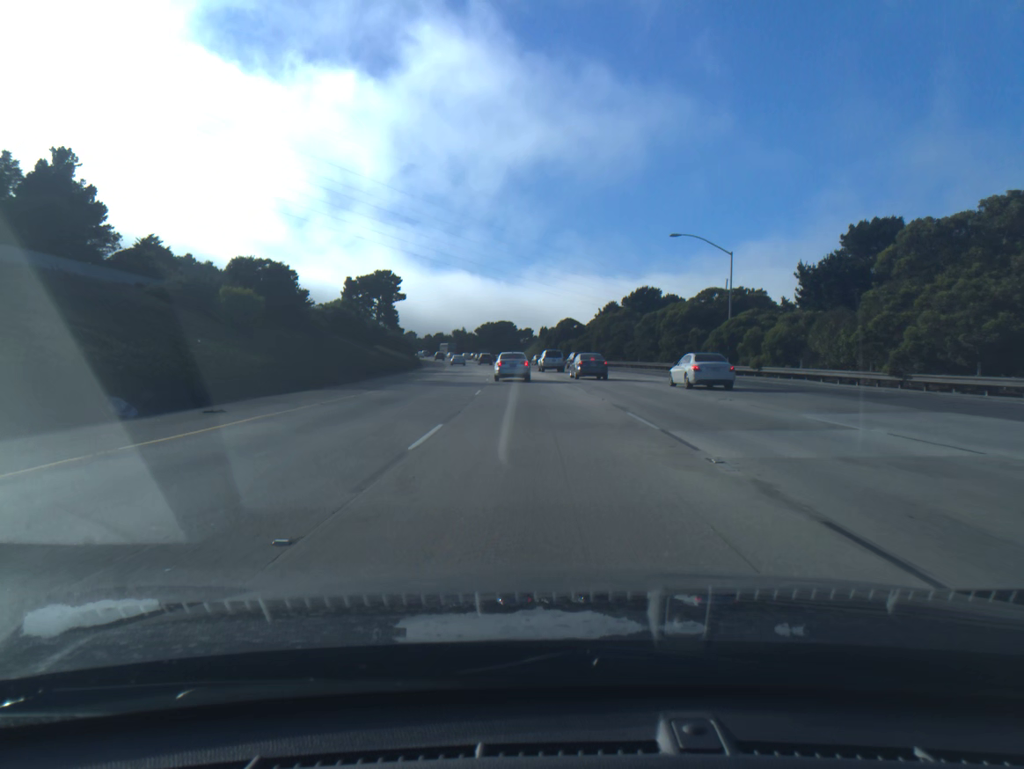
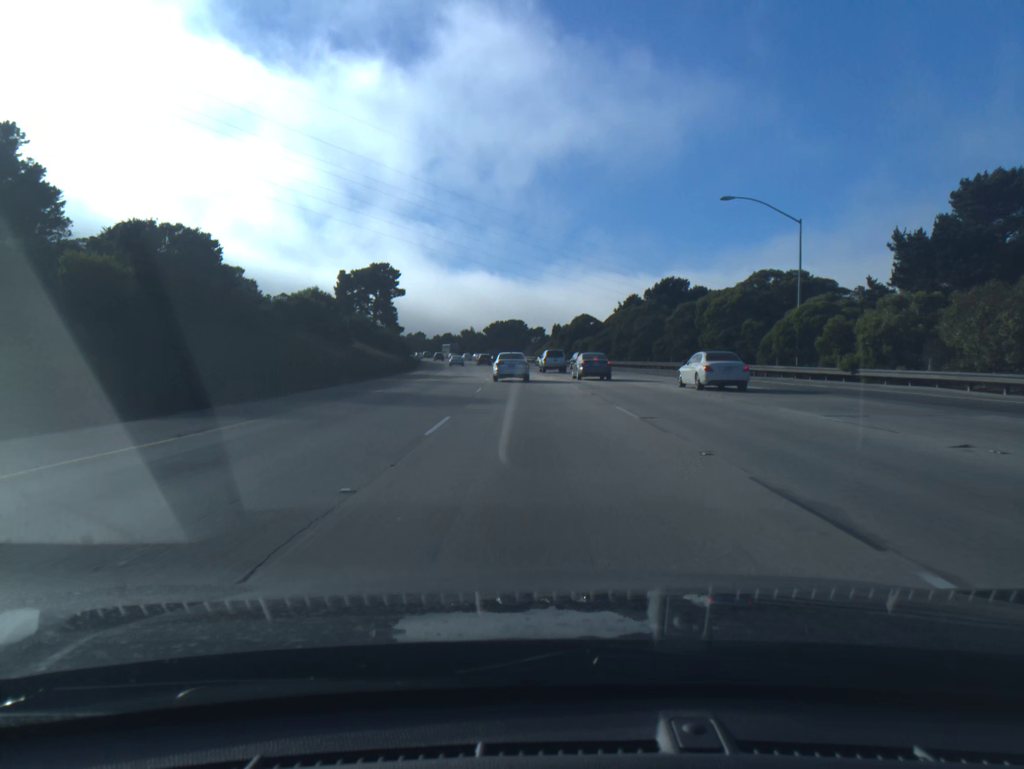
(-0.1, +12.7) m; -1°
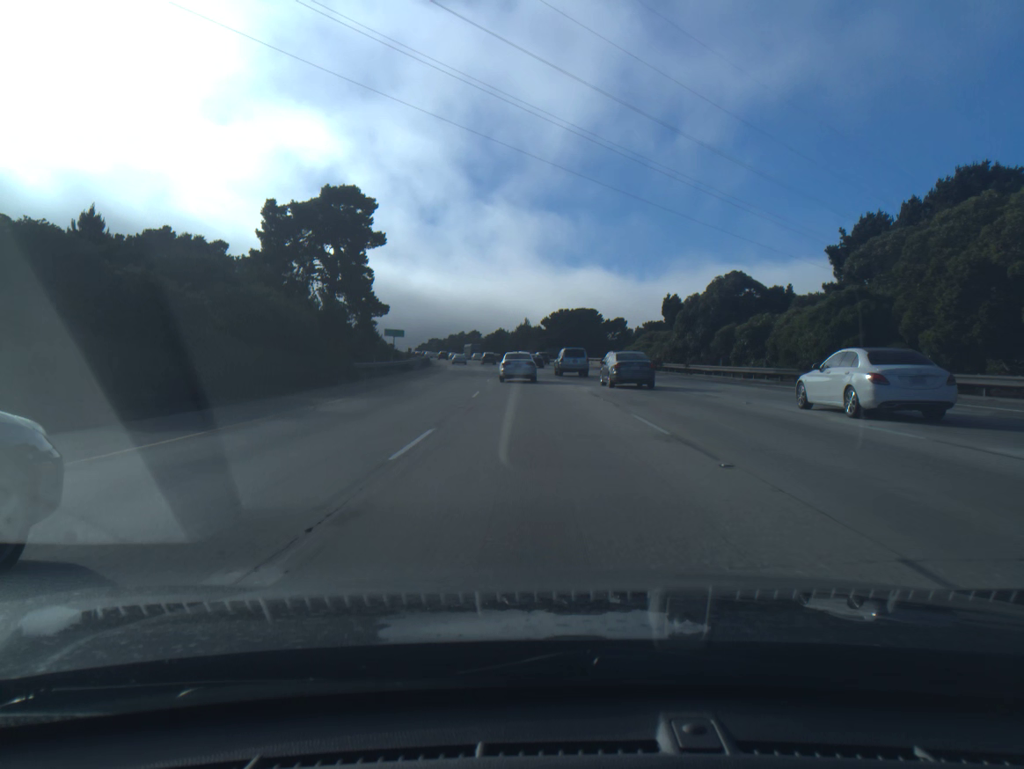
(-2.6, +61.3) m; -5°
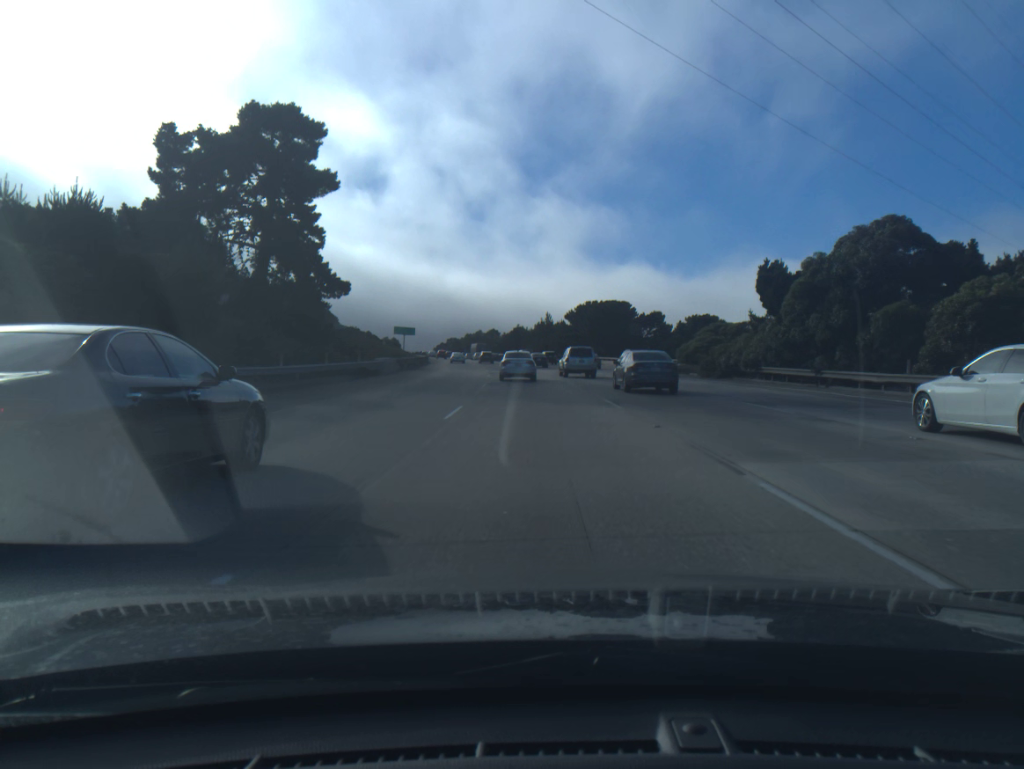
(-0.3, +23.3) m; -2°
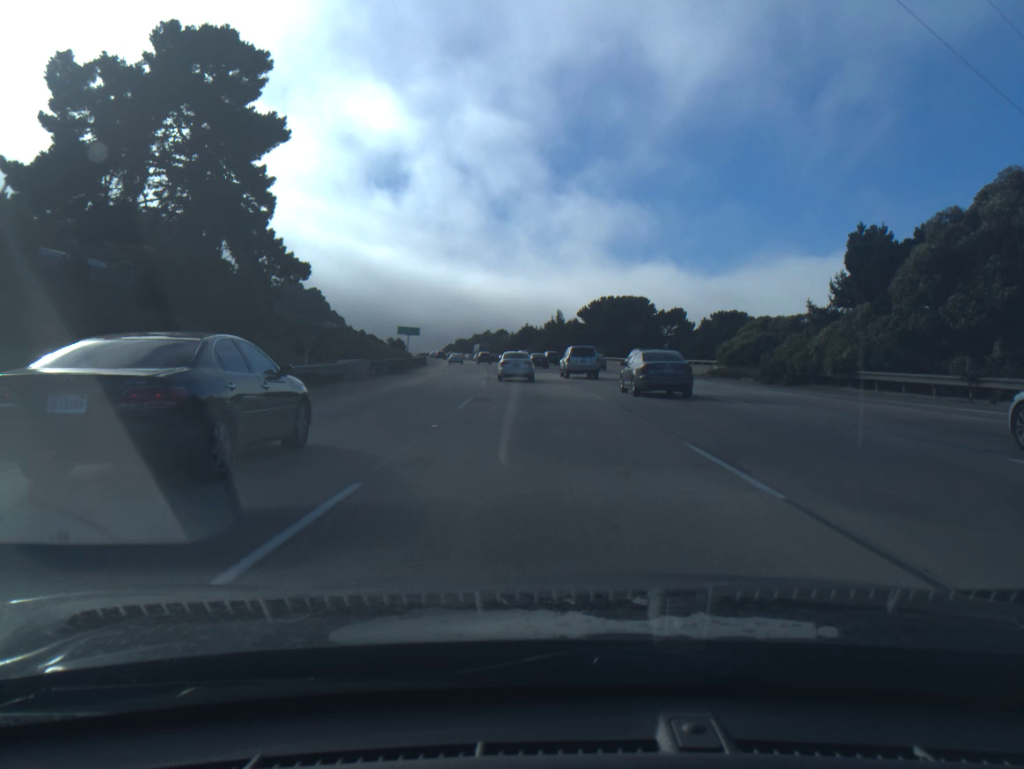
(-0.1, +11.4) m; -1°
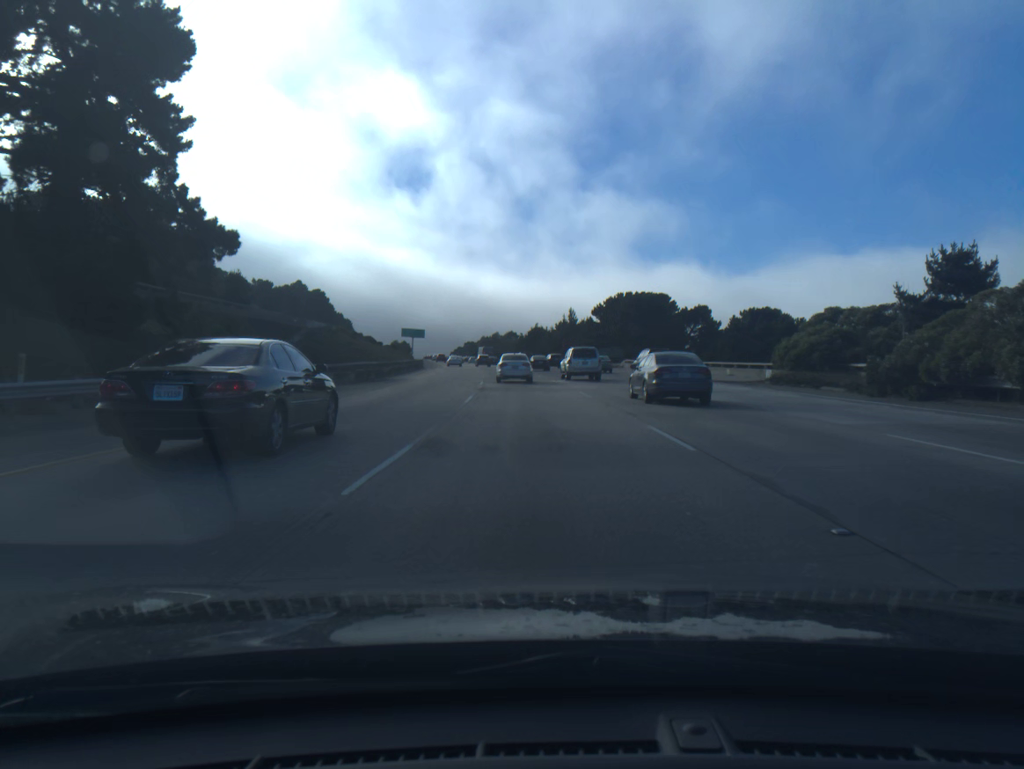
(-0.1, +11.3) m; -1°
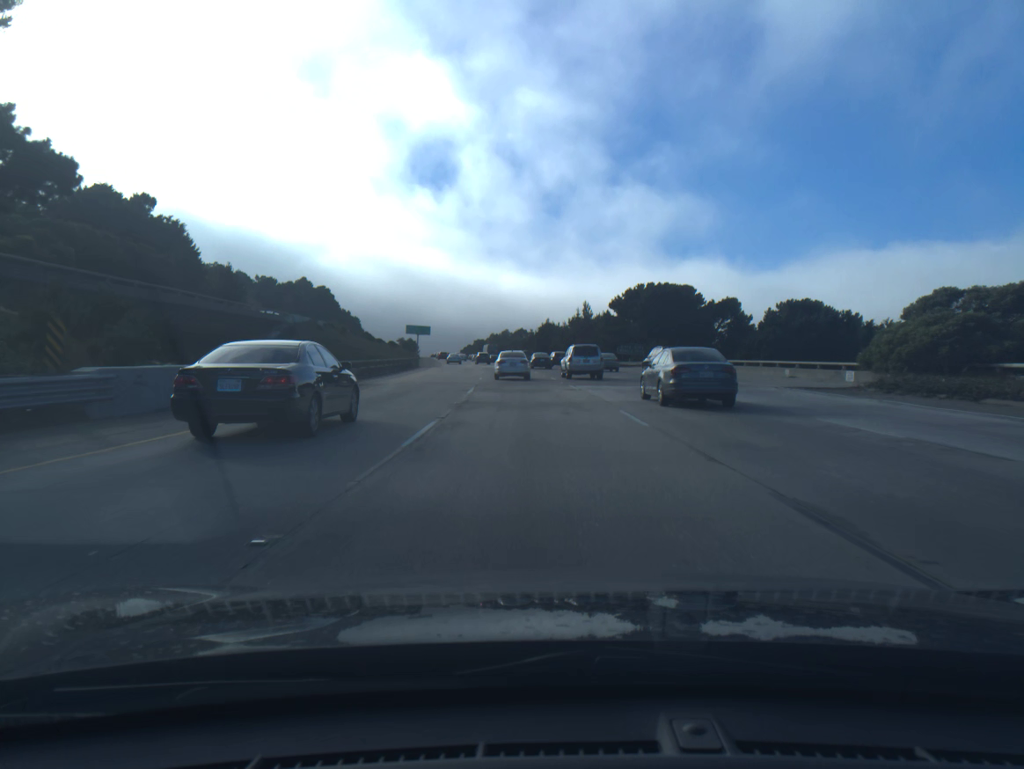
(-0.1, +11.3) m; -1°
